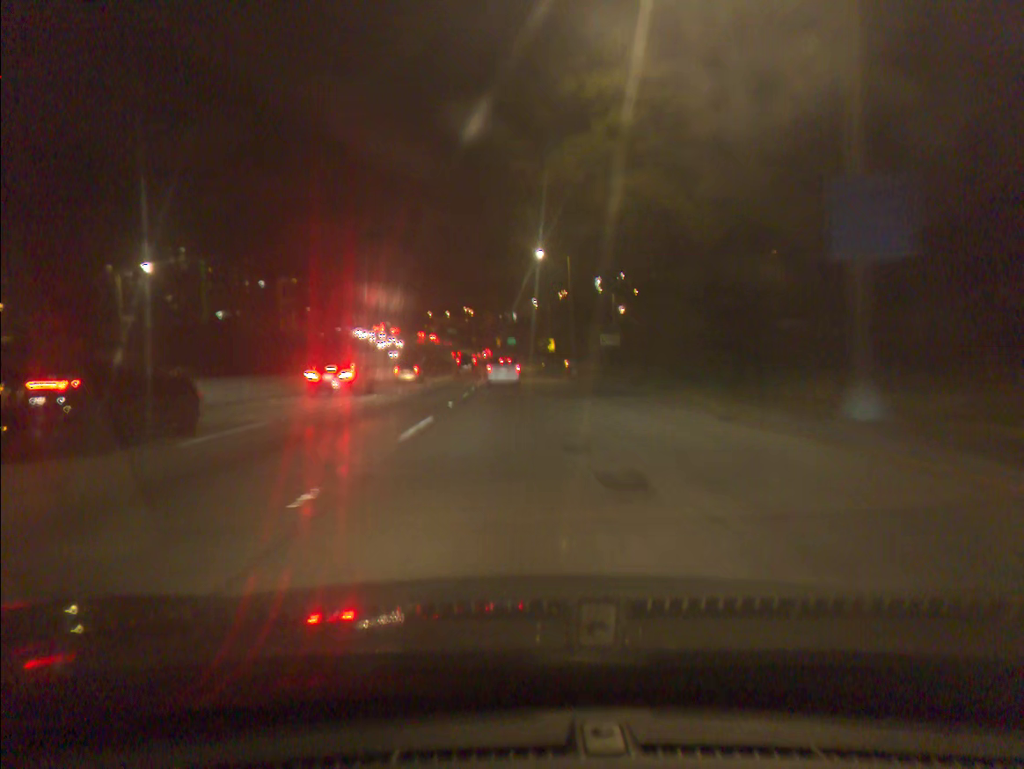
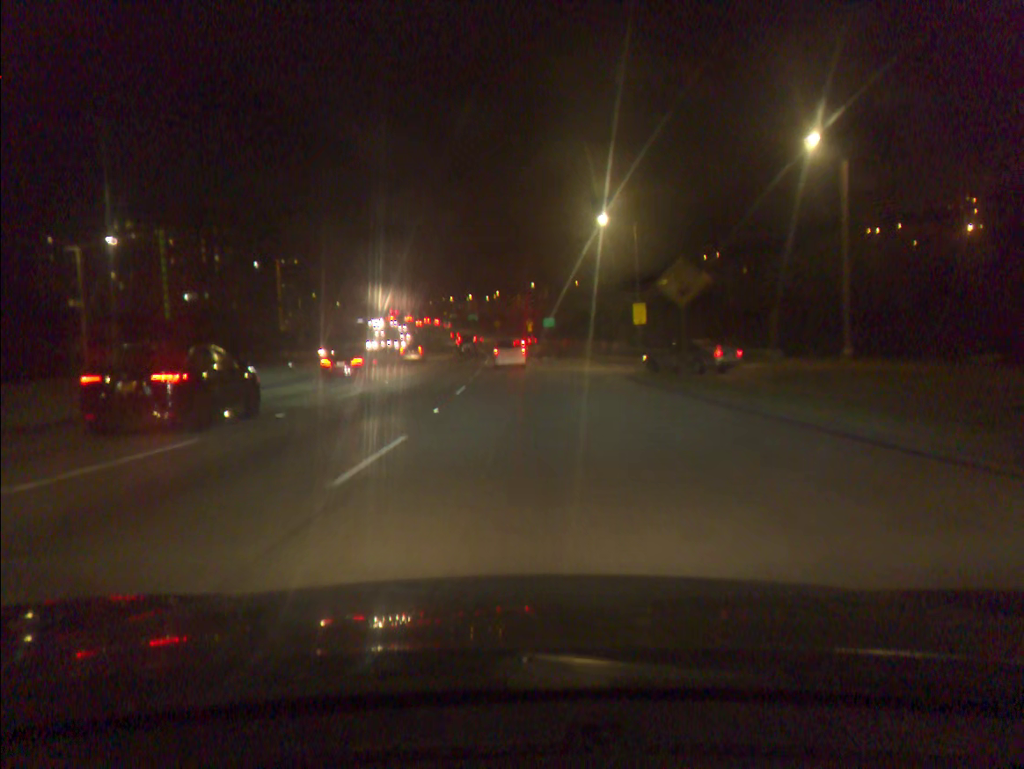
(-1.2, +63.5) m; -2°
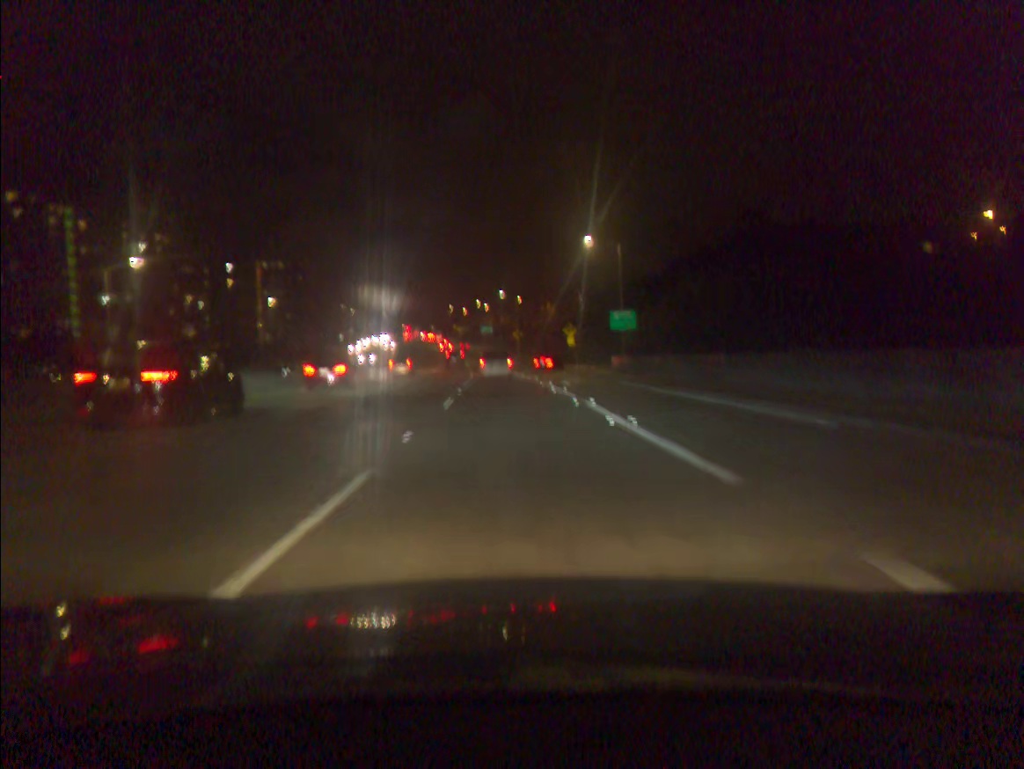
(-1.1, +63.8) m; -2°
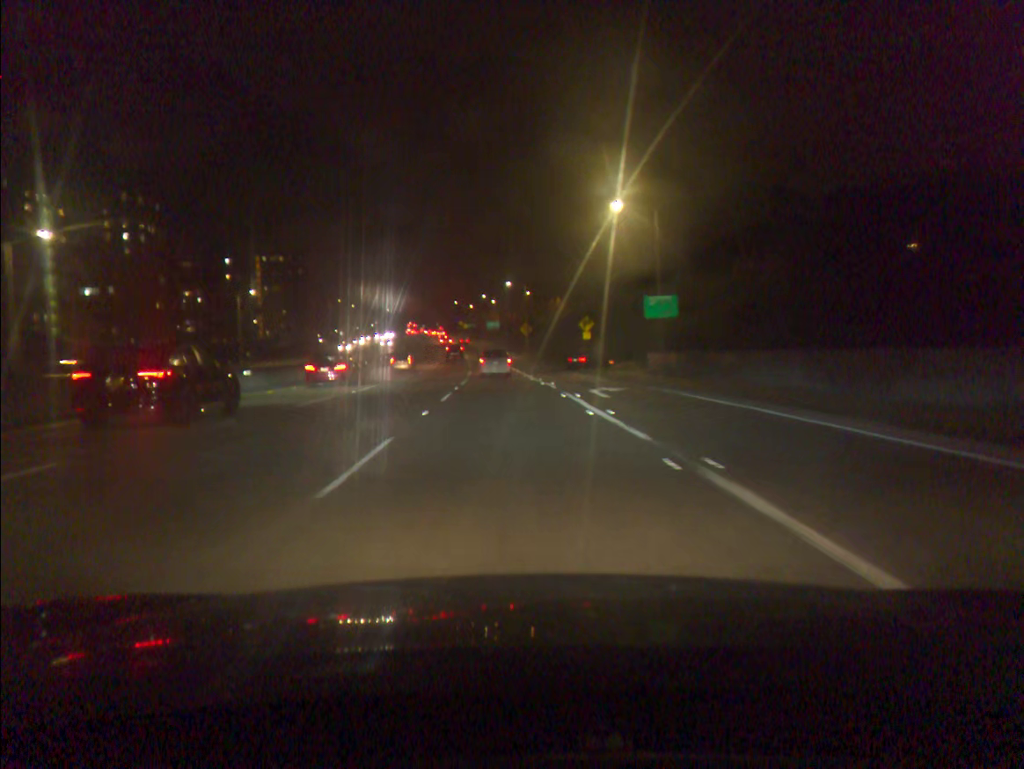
(-0.1, +12.6) m; -1°
